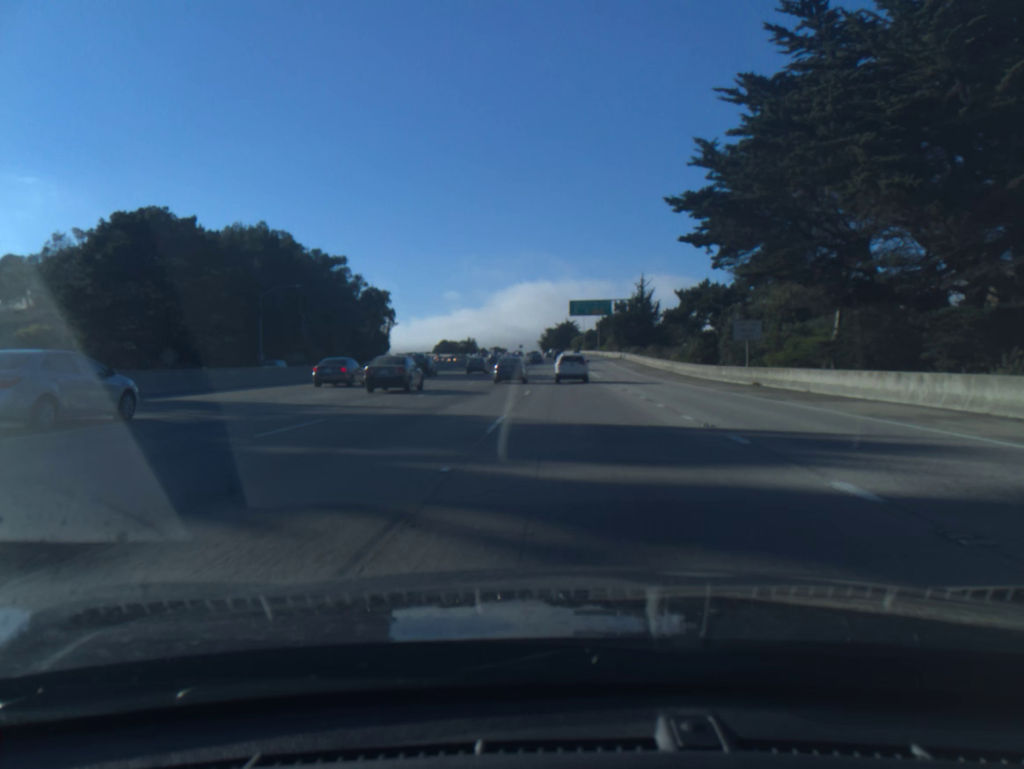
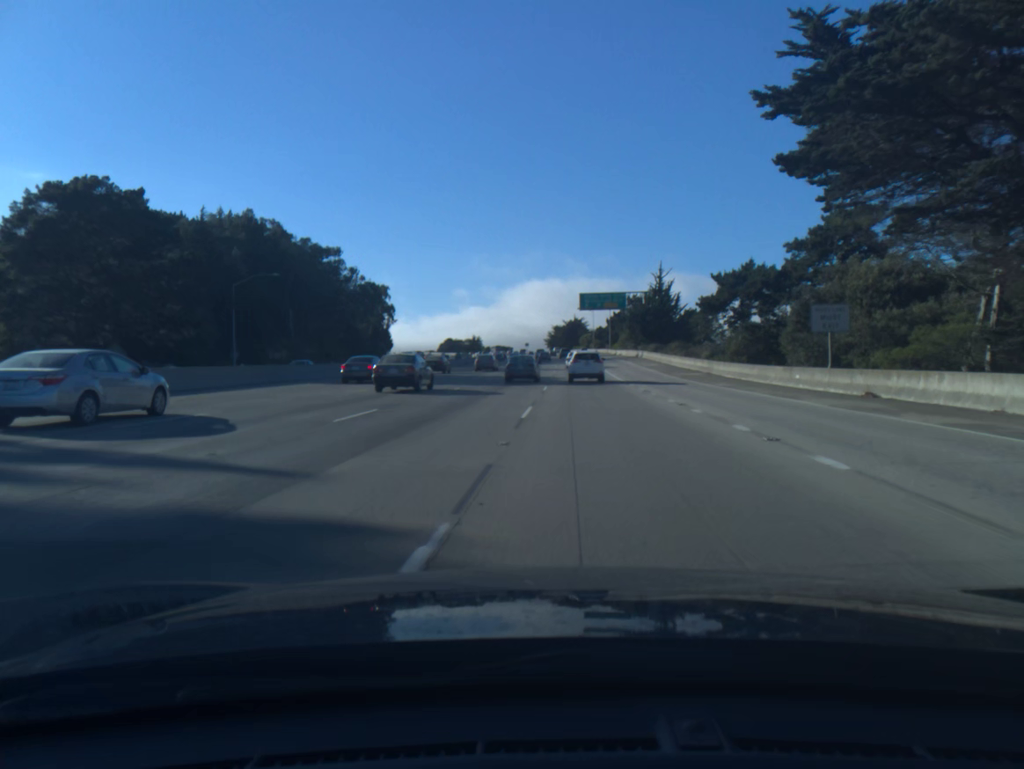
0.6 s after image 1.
(-0.1, +11.8) m; -1°
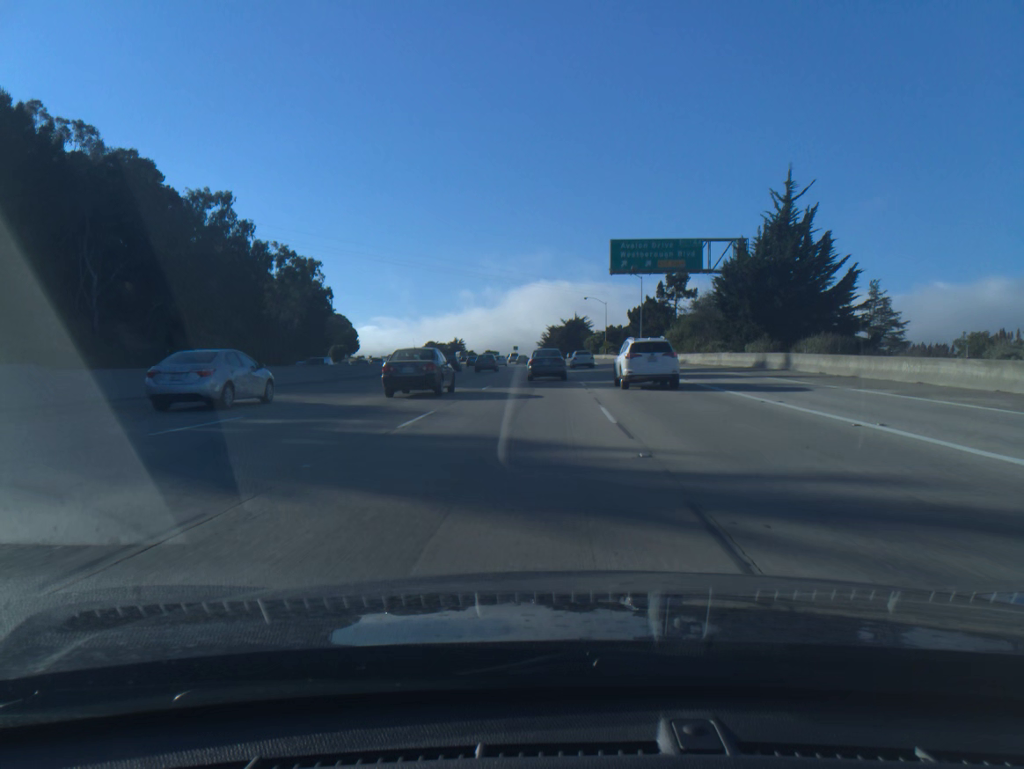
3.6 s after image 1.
(0.0, +60.6) m; +1°
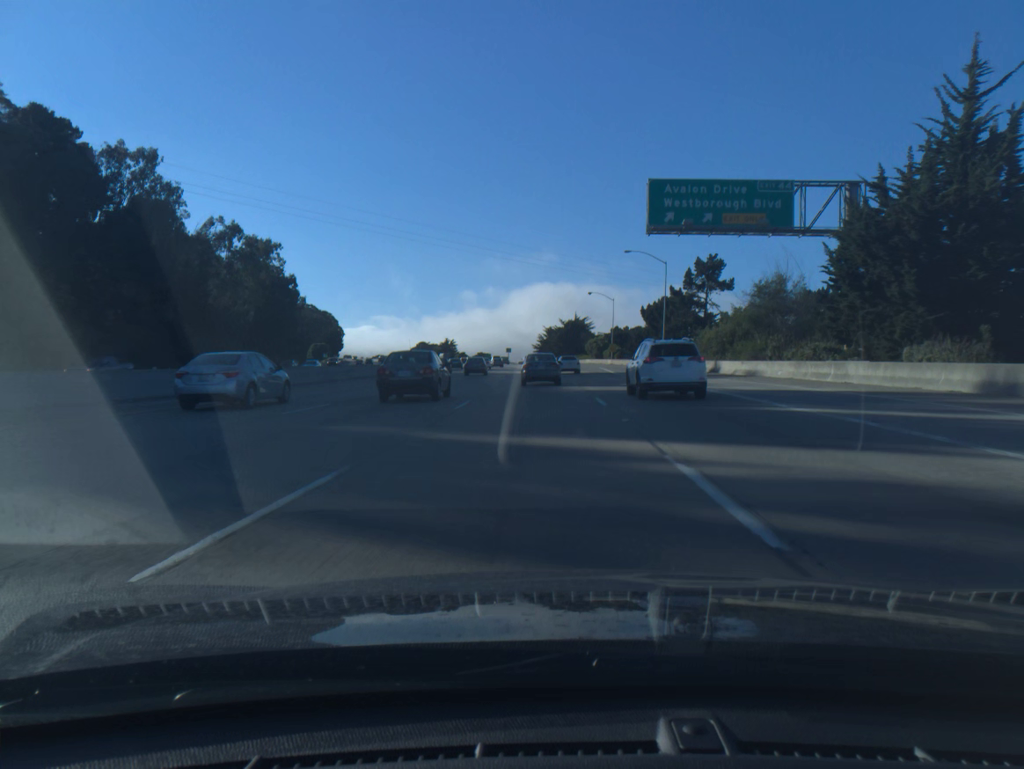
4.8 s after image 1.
(0.0, +23.5) m; 0°
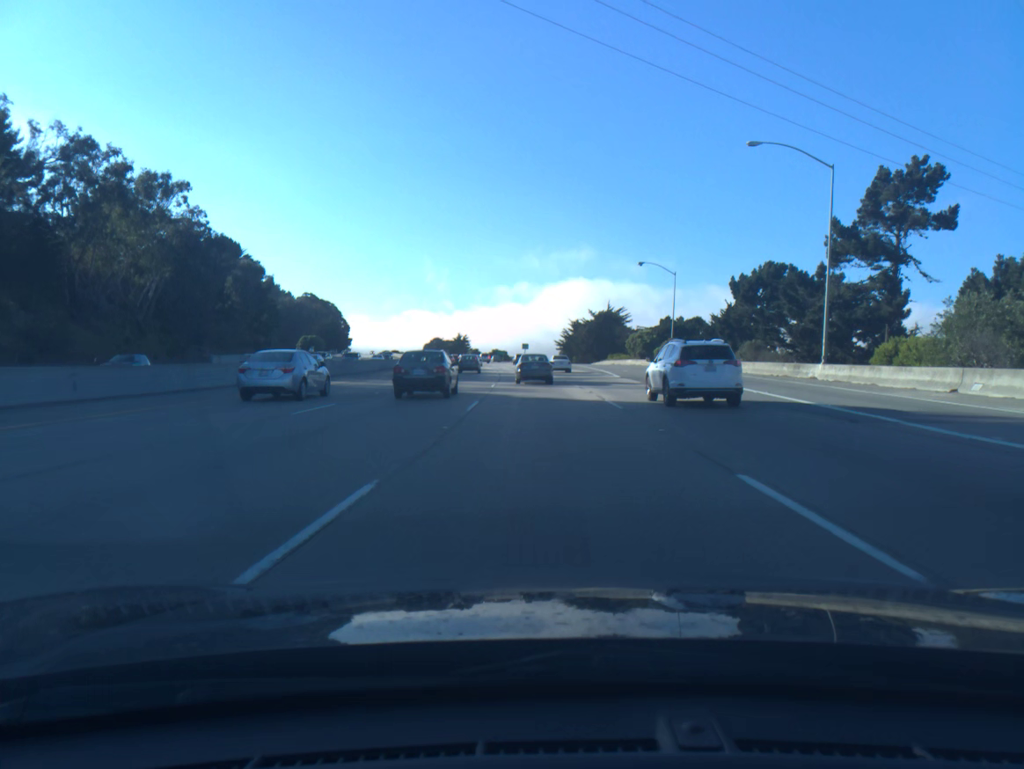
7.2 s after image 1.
(-0.5, +44.5) m; -2°
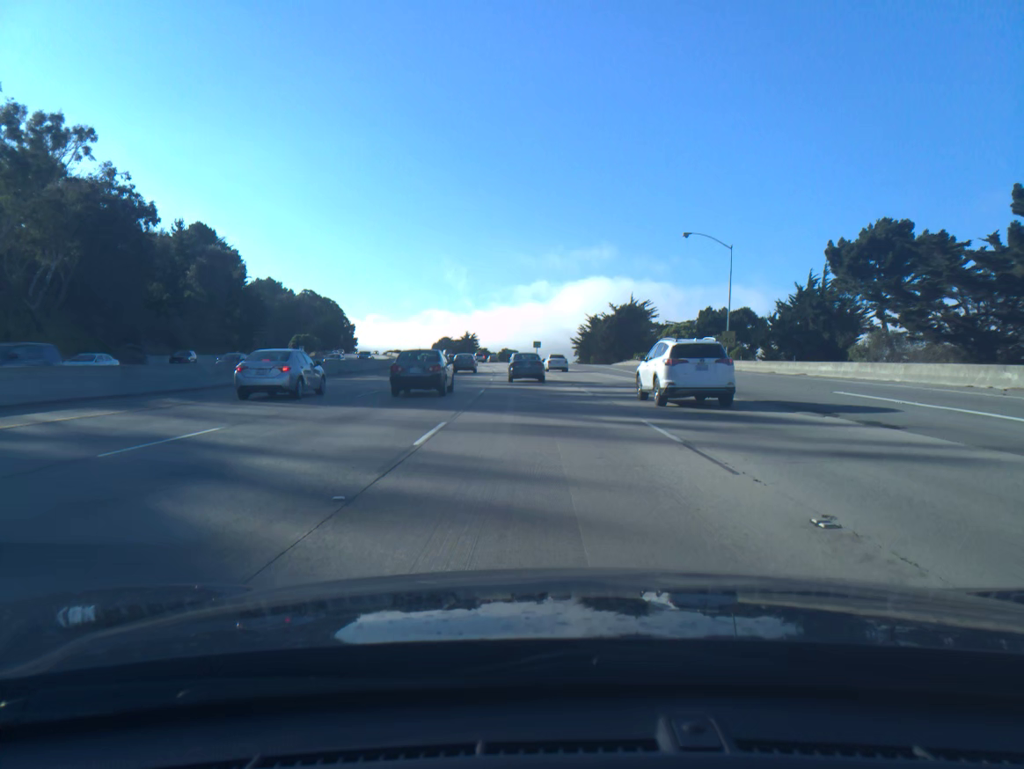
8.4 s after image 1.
(-0.1, +22.2) m; -1°
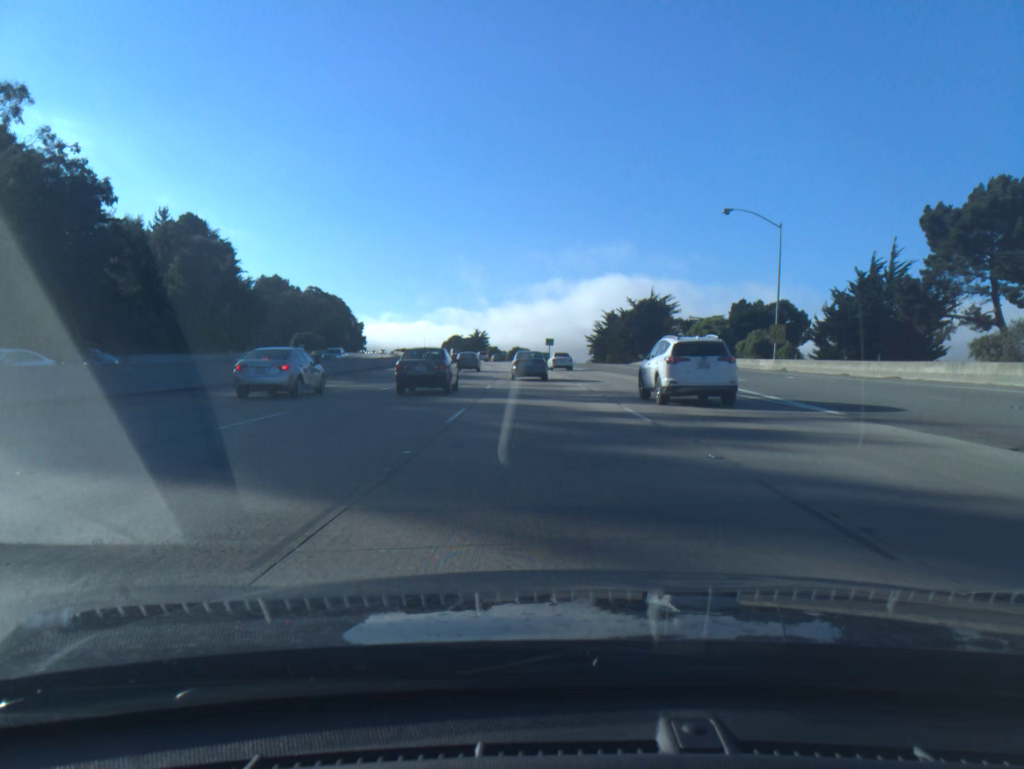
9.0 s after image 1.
(-0.1, +11.2) m; -1°
